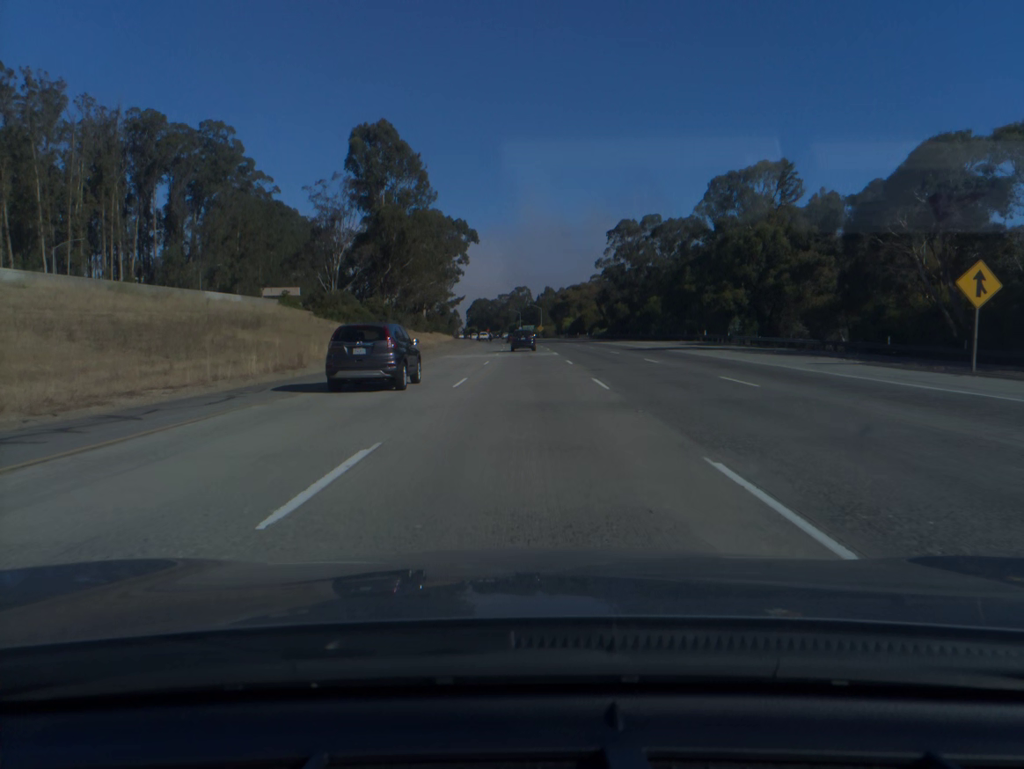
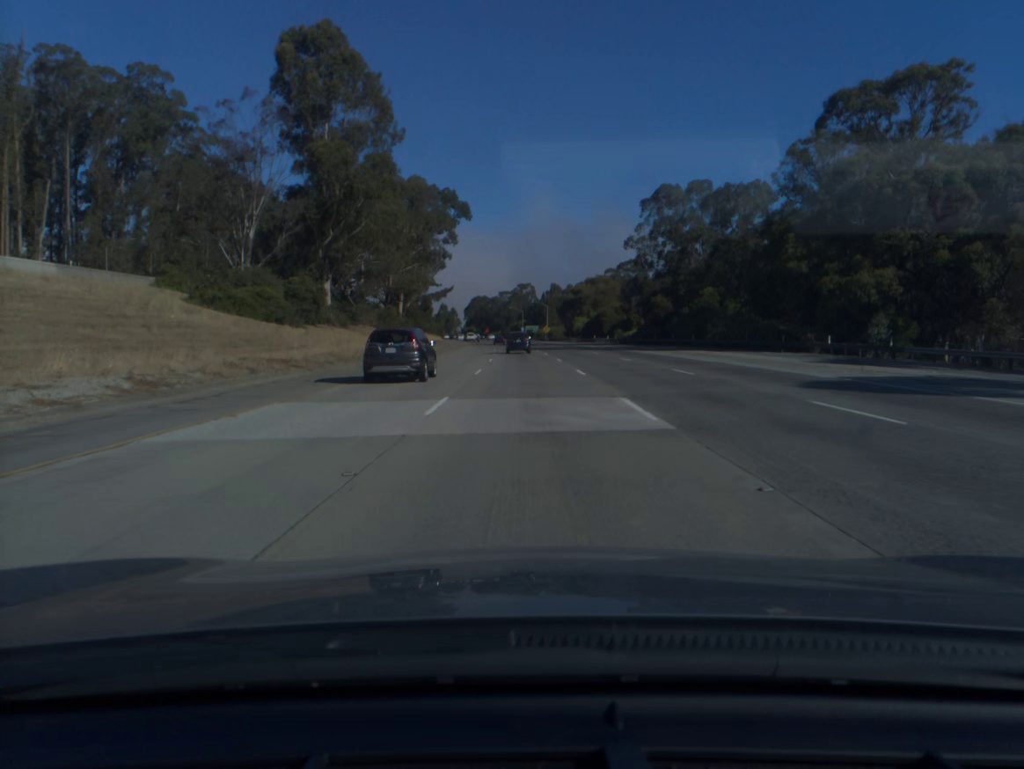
(-0.1, +36.0) m; 0°
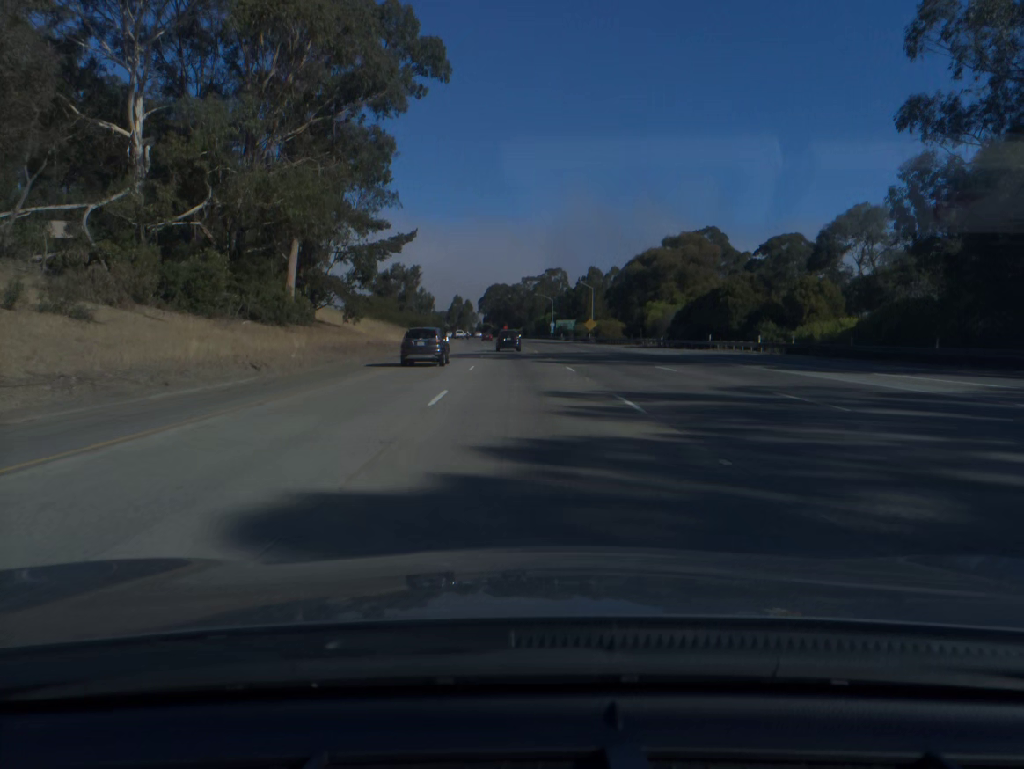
(-0.8, +71.7) m; -2°
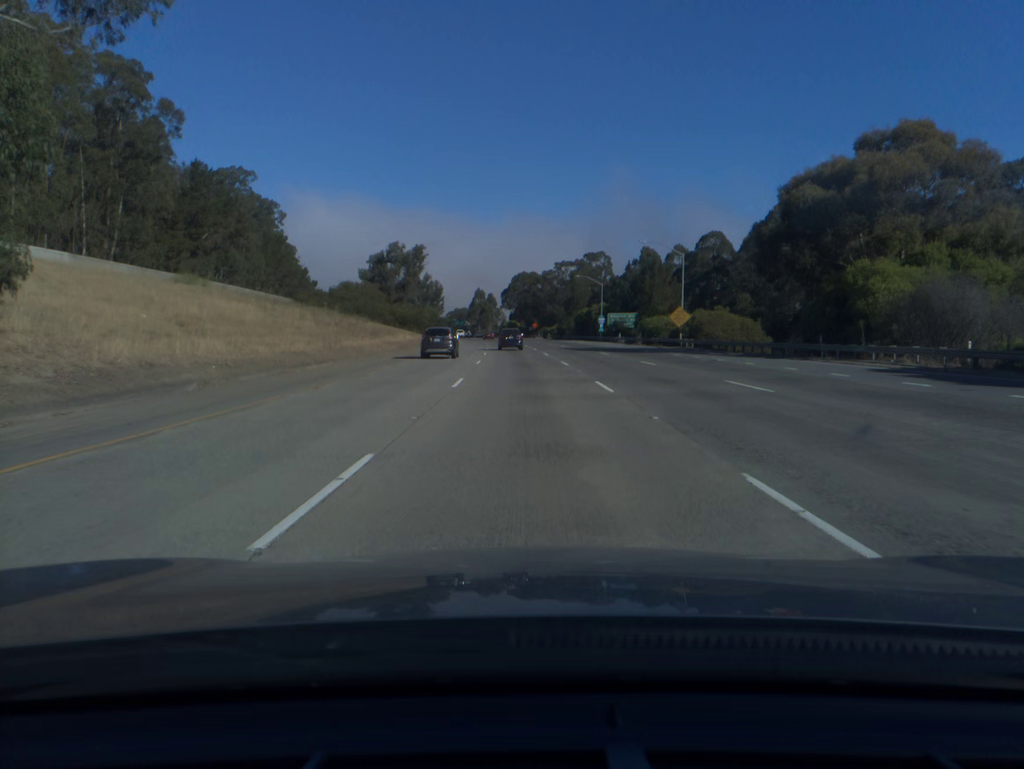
(-1.0, +53.9) m; -2°
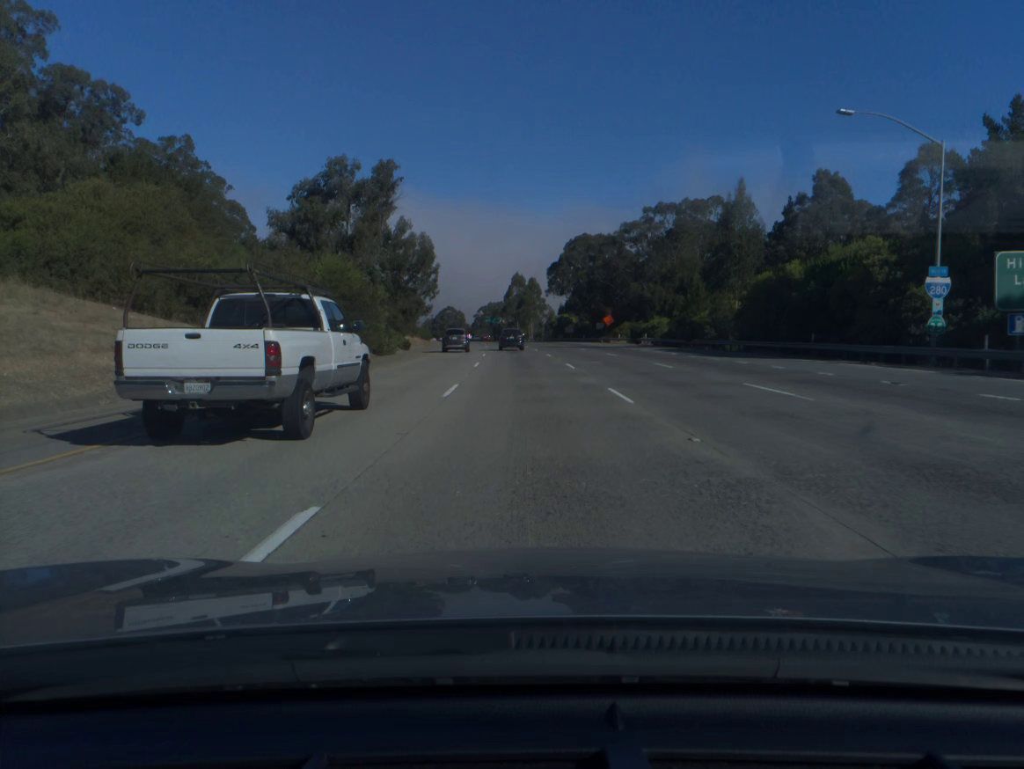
(-2.7, +90.3) m; -3°
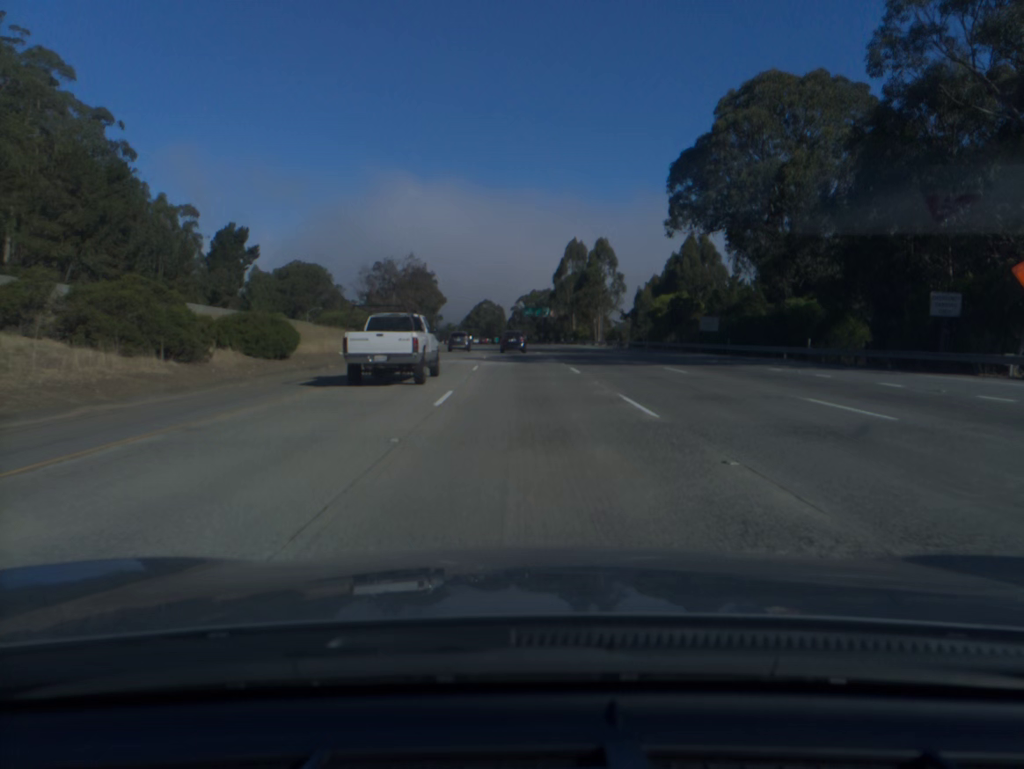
(-2.9, +90.2) m; -3°
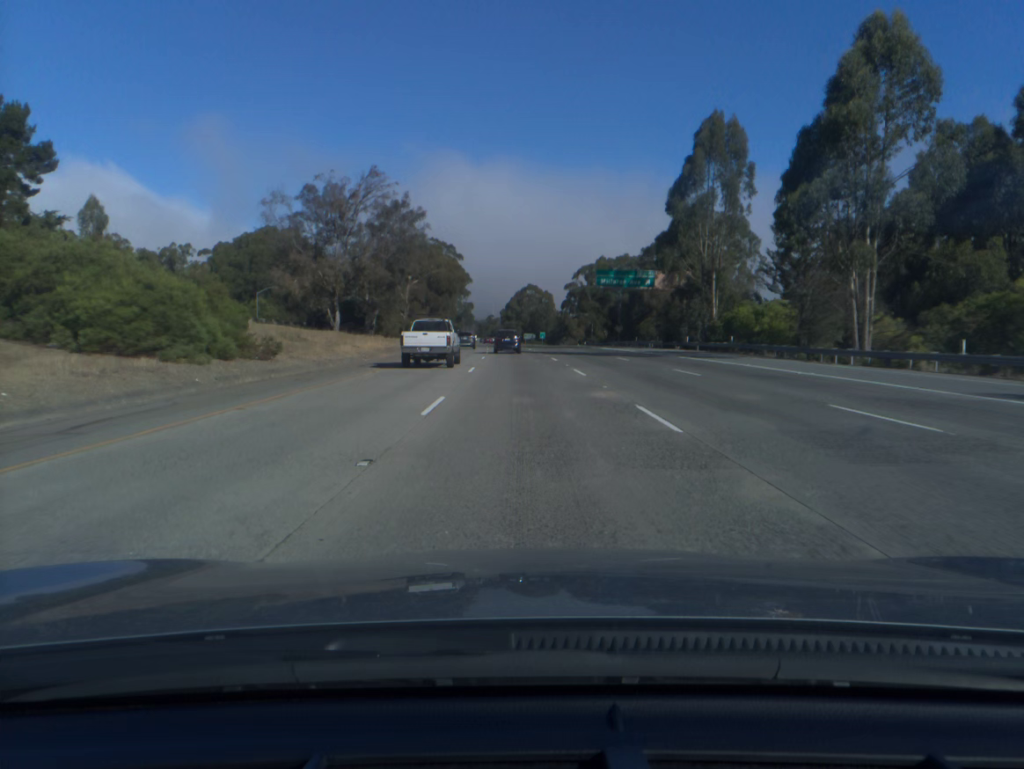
(-2.6, +89.4) m; -3°
